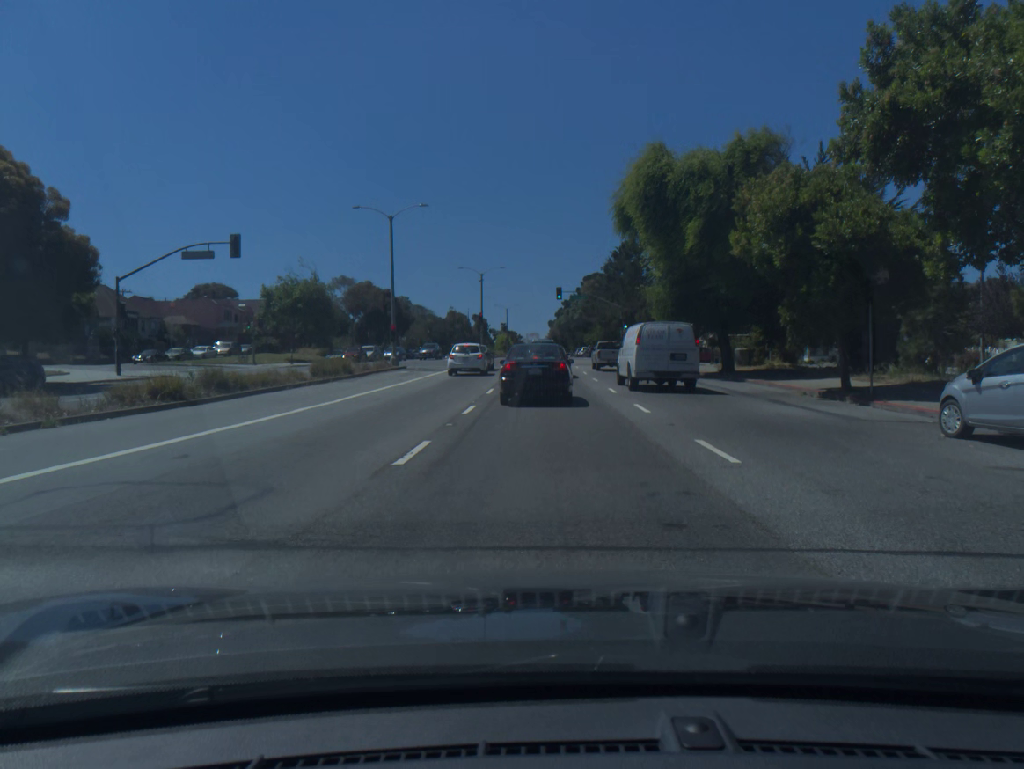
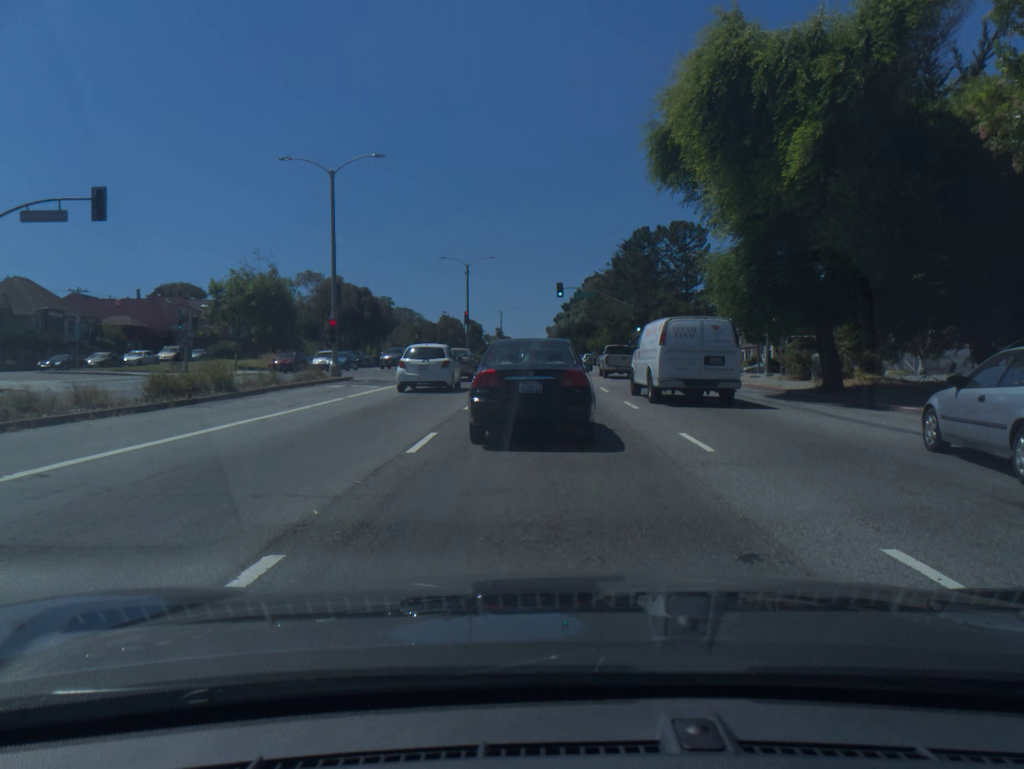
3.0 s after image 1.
(0.0, +13.5) m; 0°
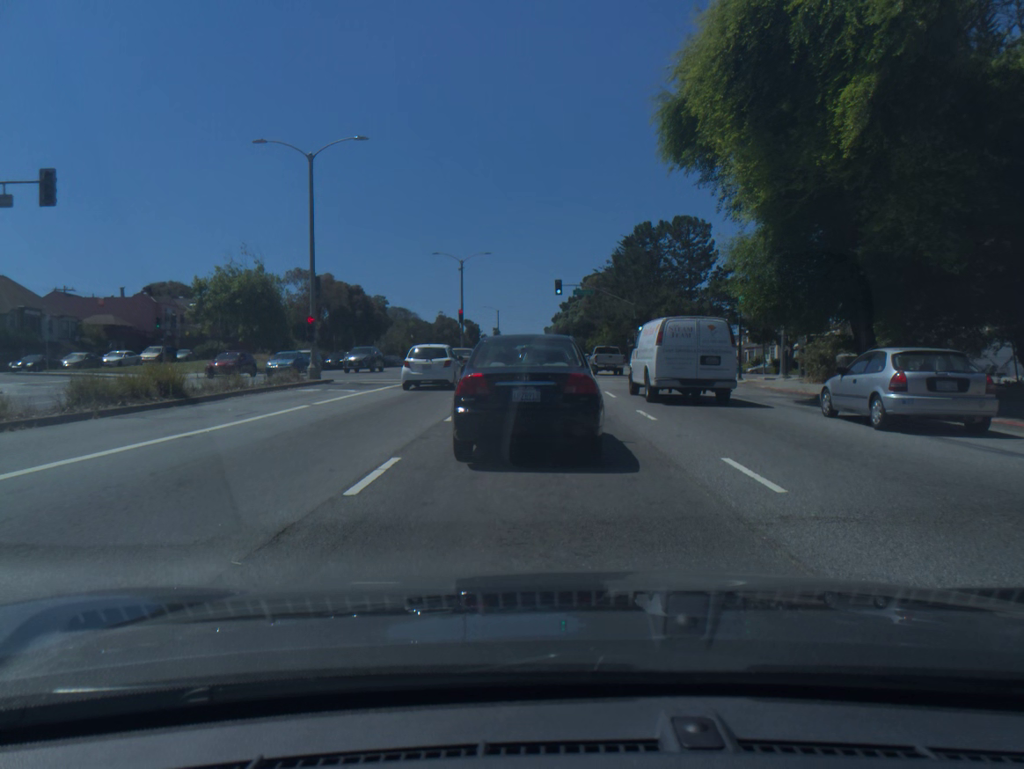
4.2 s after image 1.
(0.0, +3.0) m; 0°
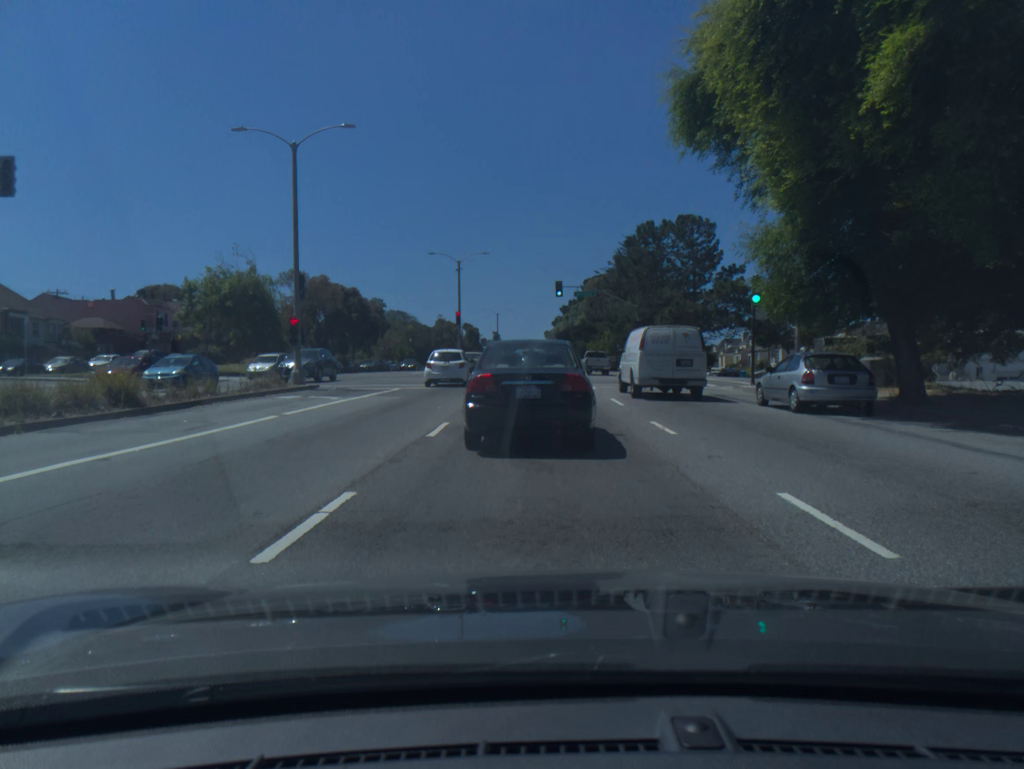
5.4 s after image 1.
(0.0, +2.2) m; 0°
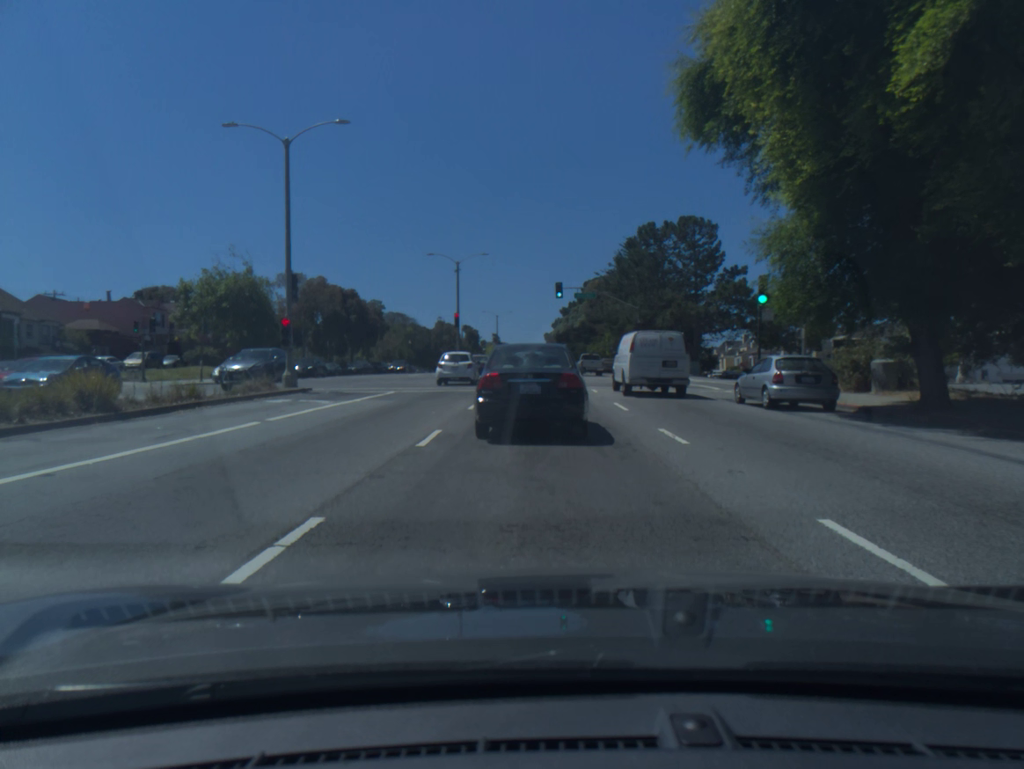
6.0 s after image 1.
(0.0, +1.0) m; -1°
